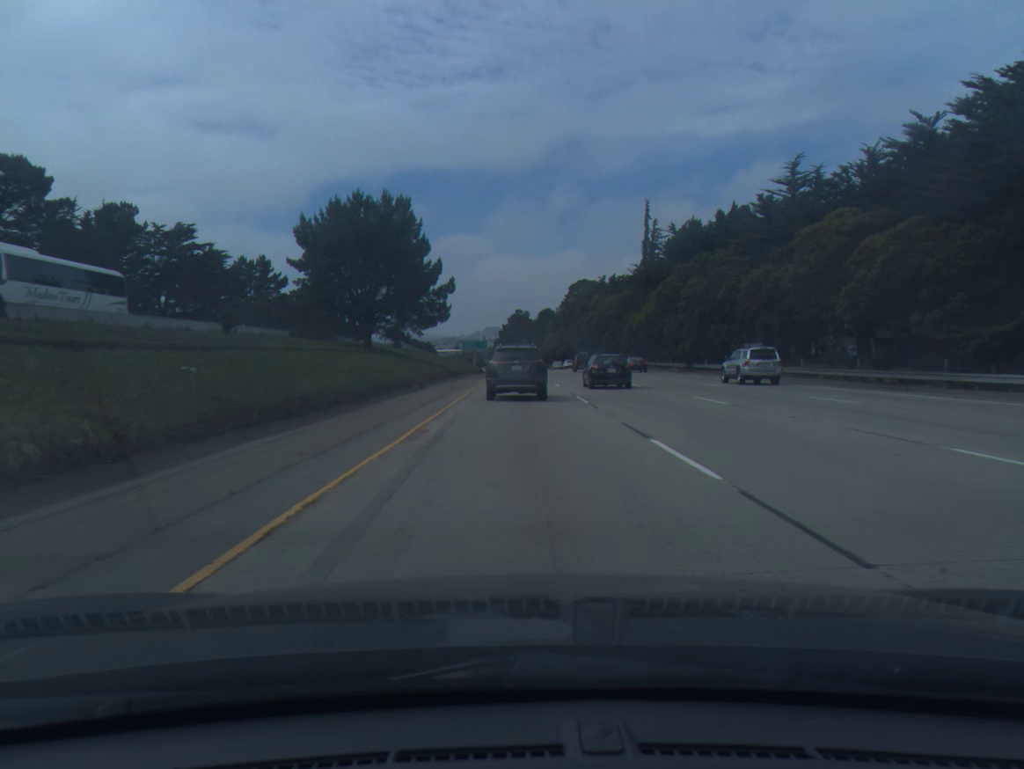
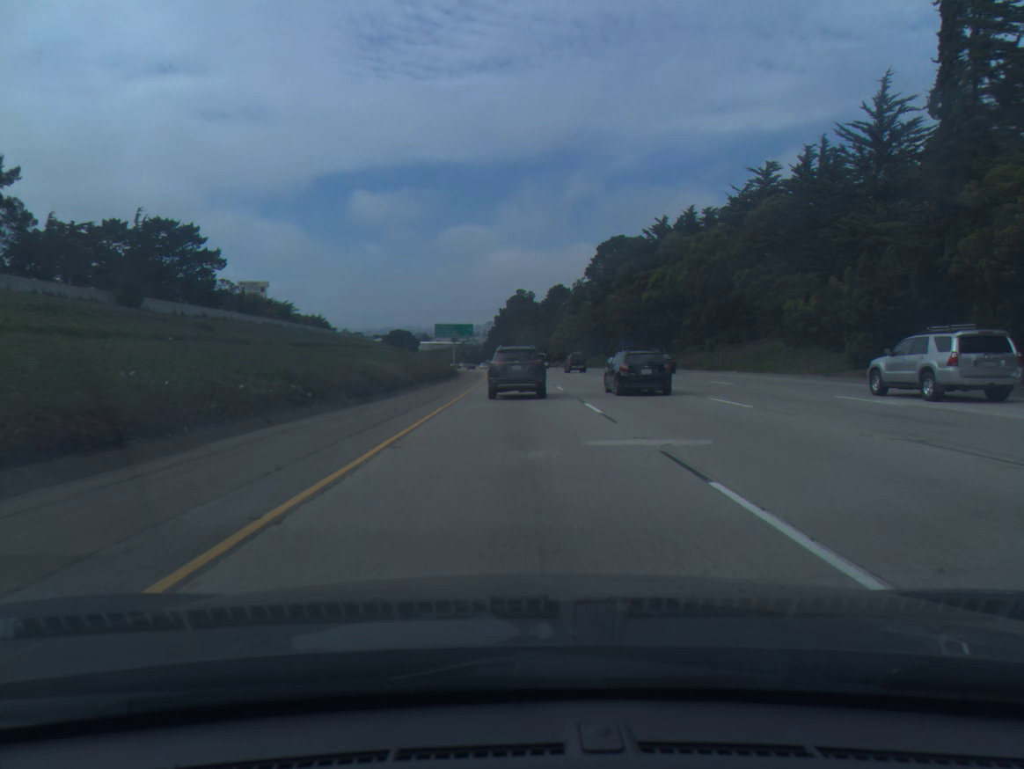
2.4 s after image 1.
(-0.2, +75.7) m; 0°
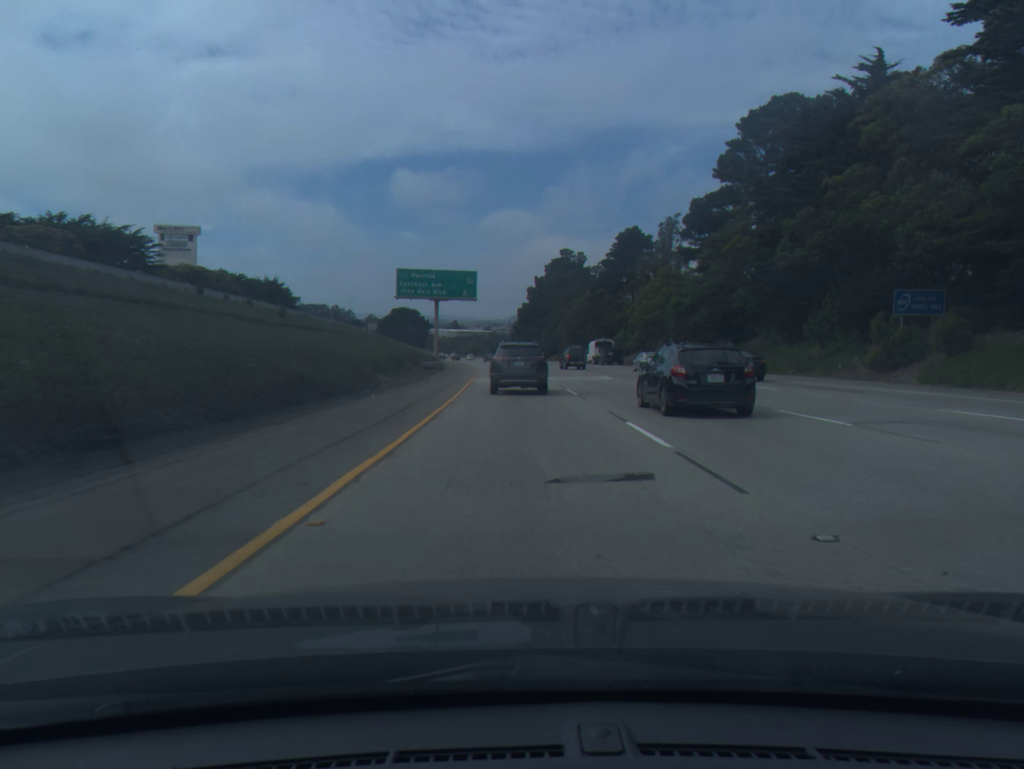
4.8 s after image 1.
(-1.3, +77.8) m; -2°
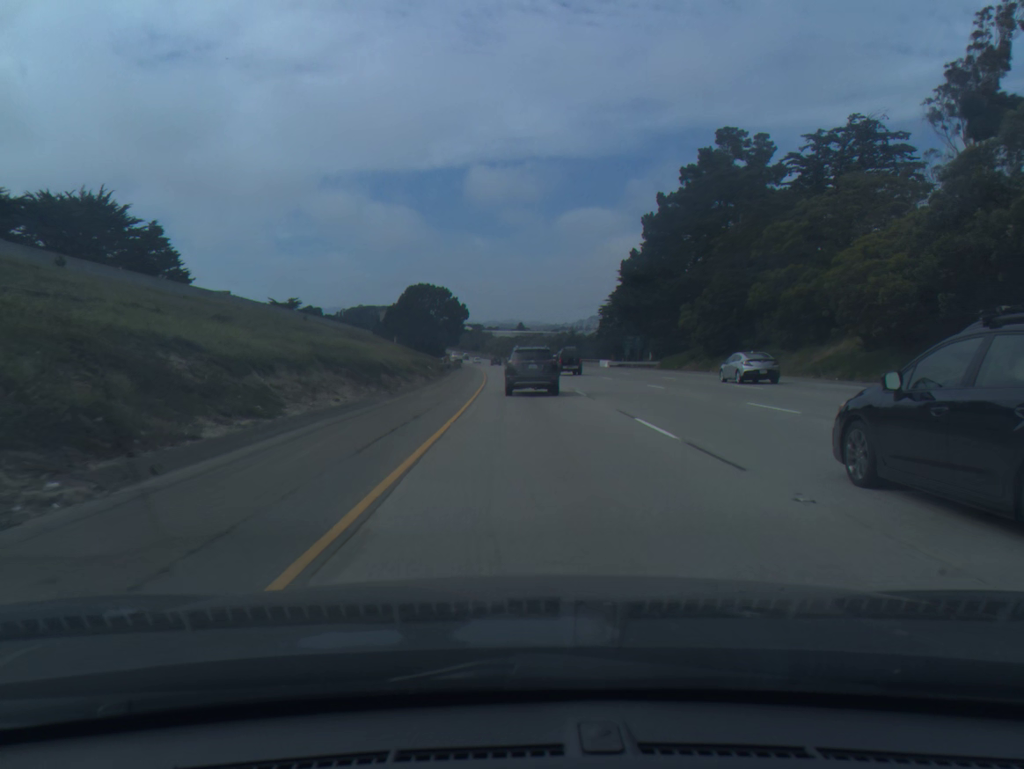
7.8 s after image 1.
(-4.2, +98.3) m; -5°
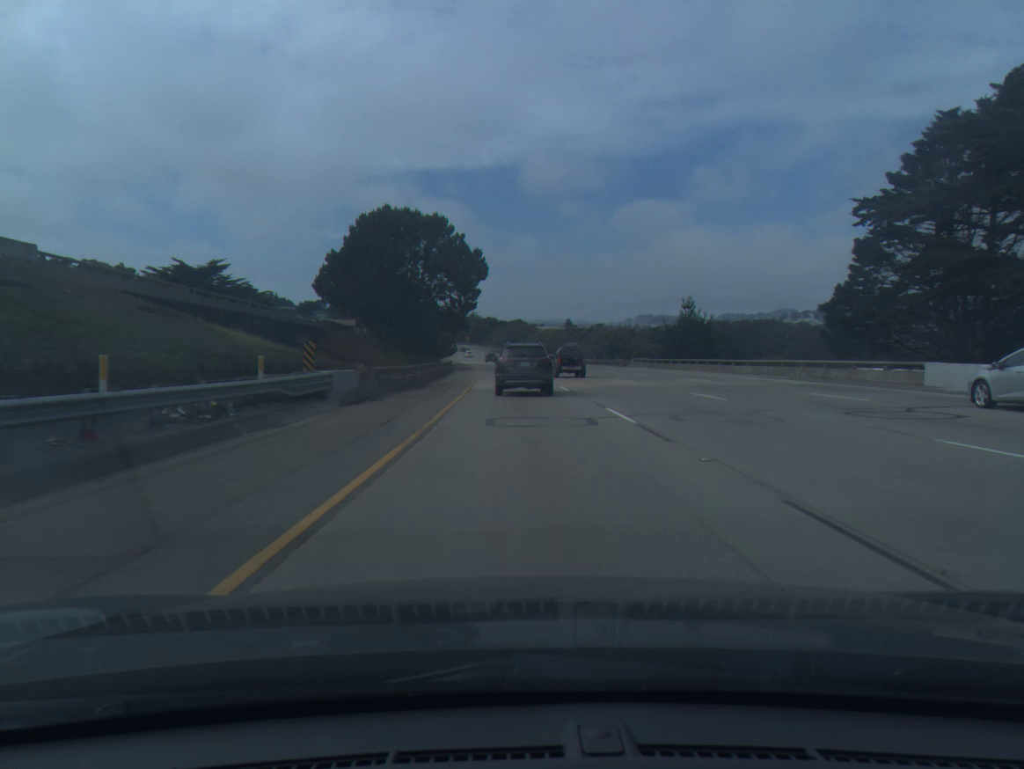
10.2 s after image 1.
(-2.3, +82.5) m; -3°
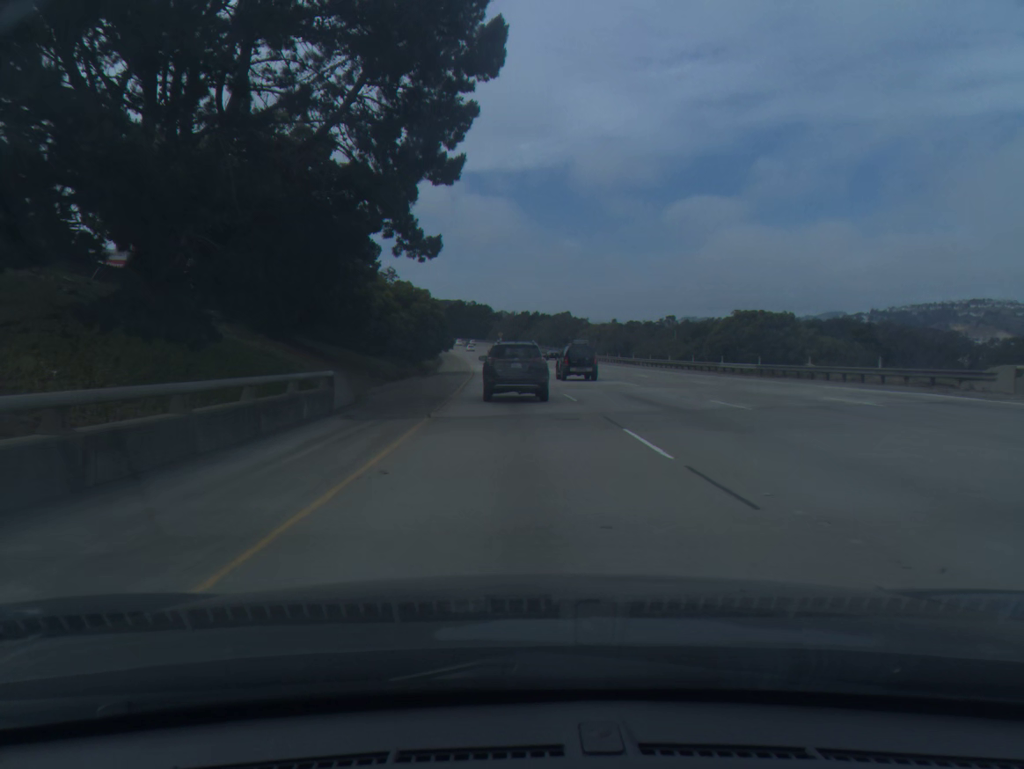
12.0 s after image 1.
(-1.6, +62.6) m; -3°
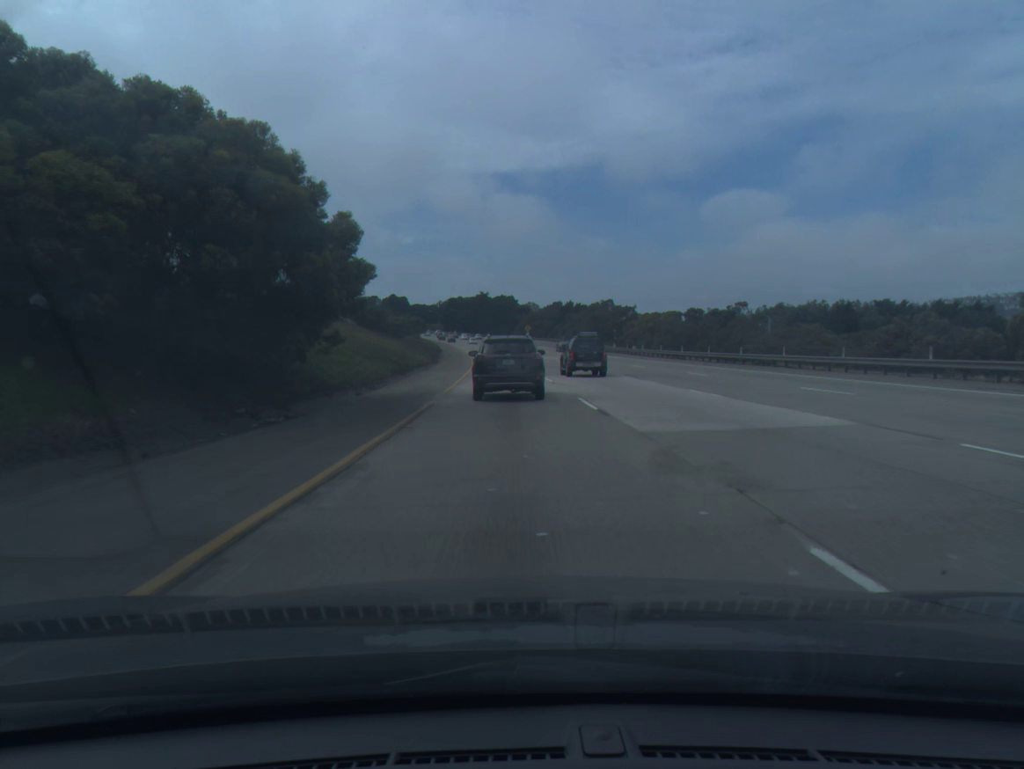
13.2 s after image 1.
(-0.7, +41.7) m; -2°
